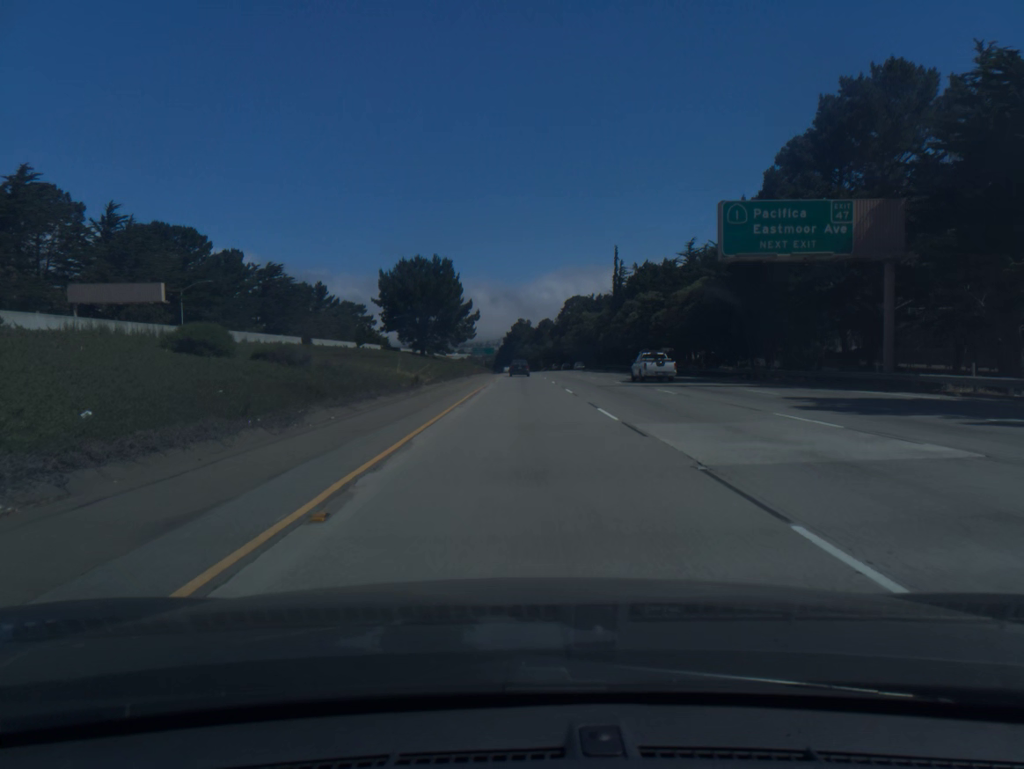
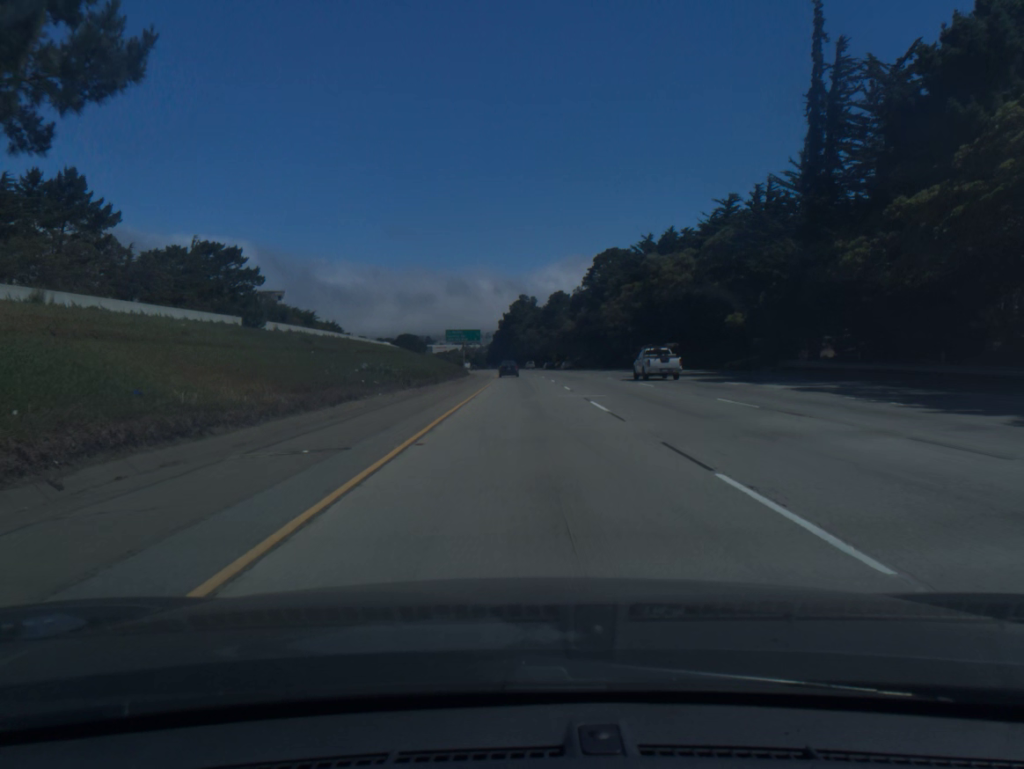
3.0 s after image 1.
(+0.1, +97.0) m; 0°
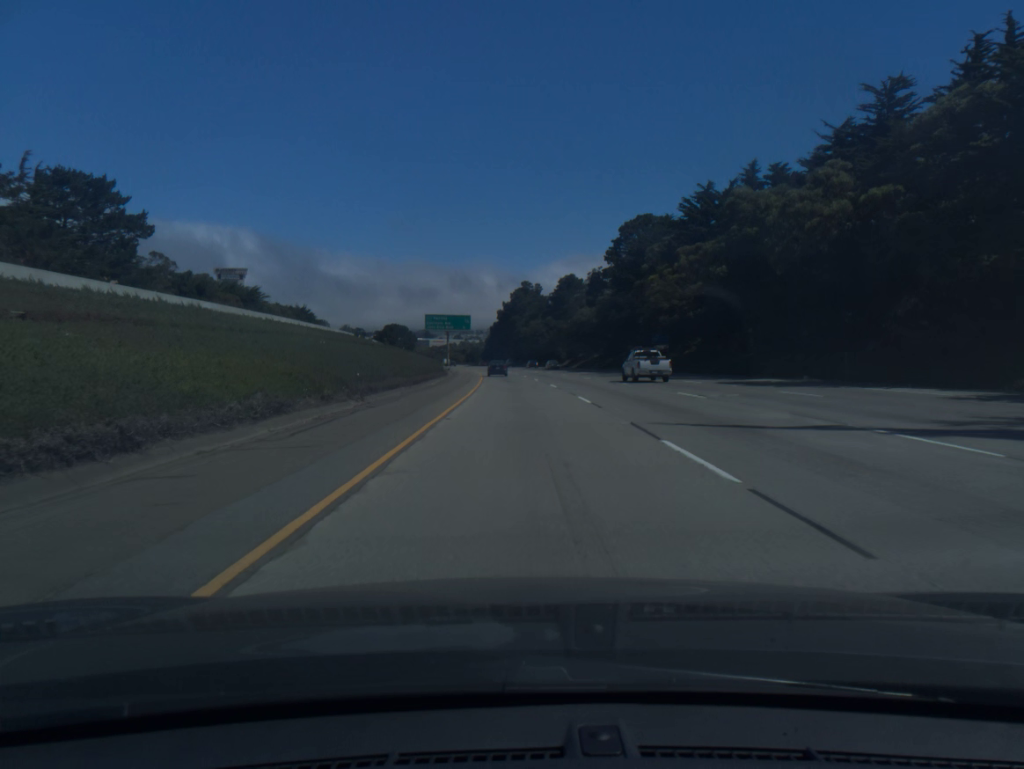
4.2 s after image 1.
(0.0, +38.9) m; 0°
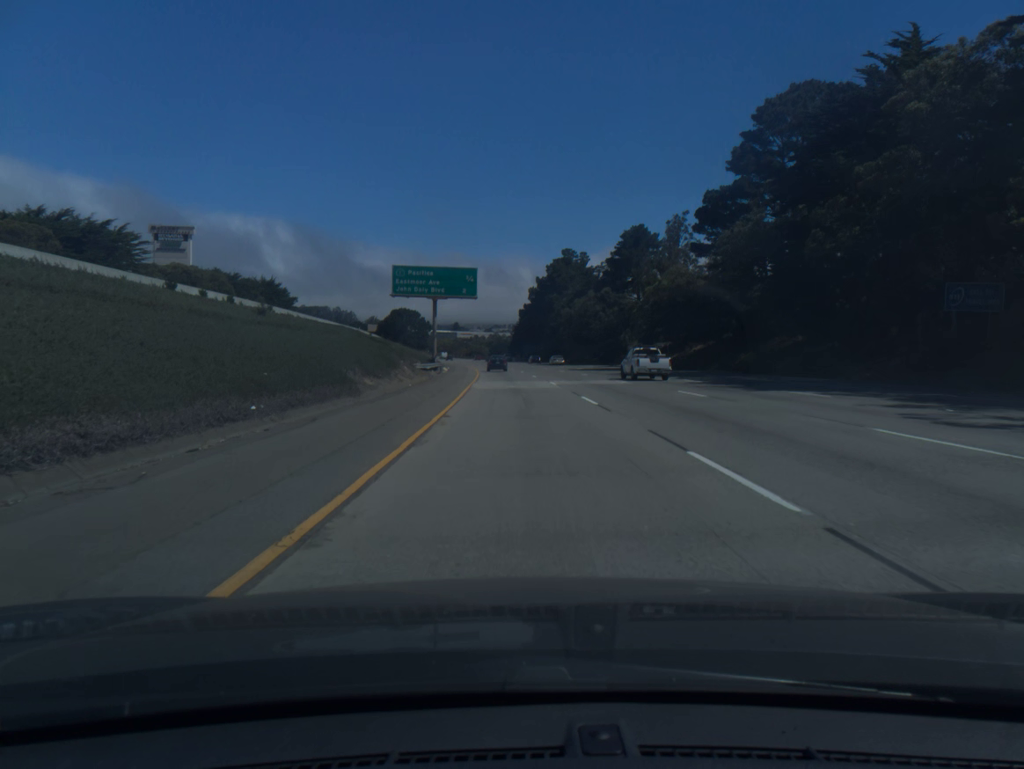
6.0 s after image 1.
(-1.0, +58.6) m; -2°
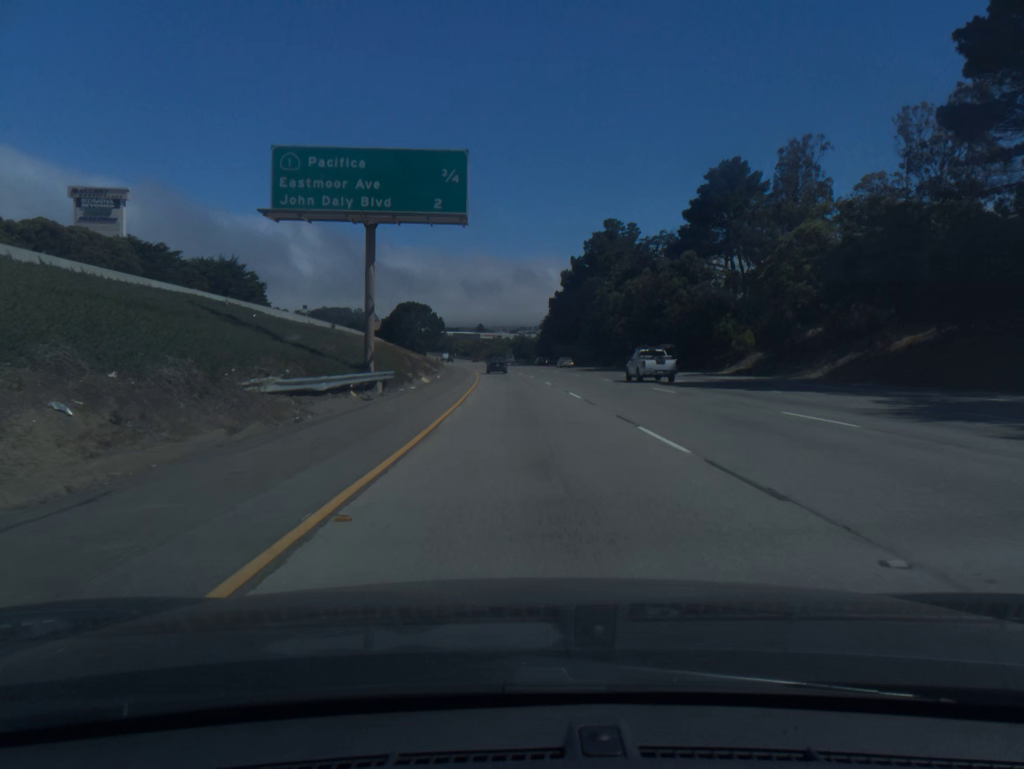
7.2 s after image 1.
(-0.6, +39.2) m; -2°
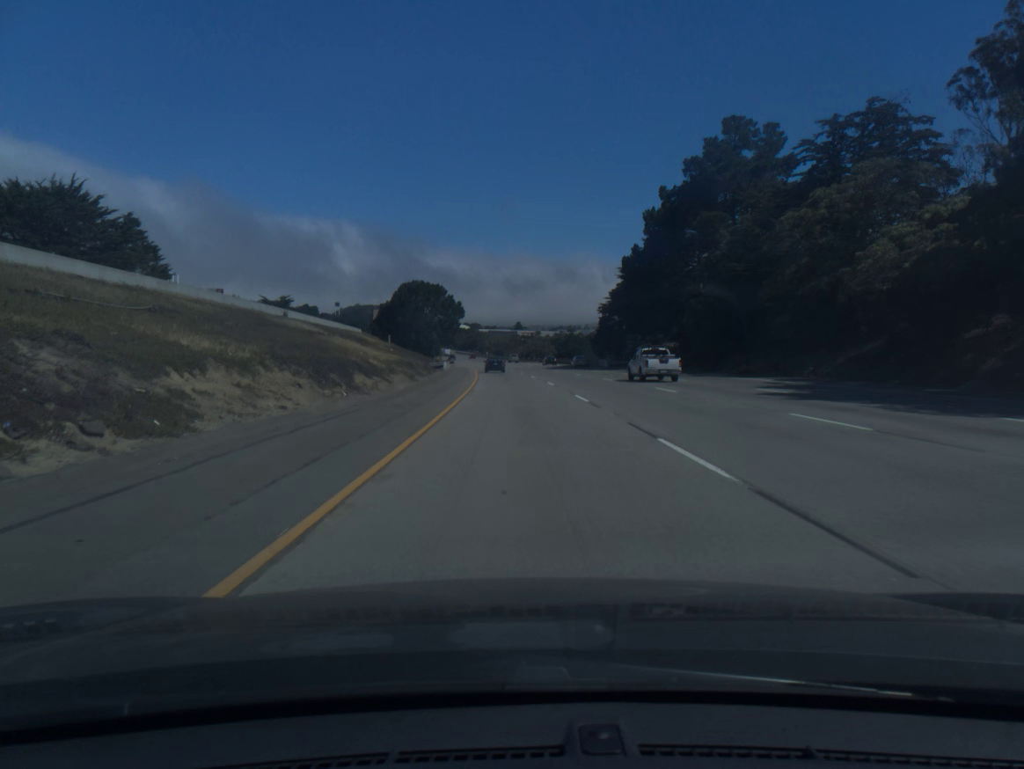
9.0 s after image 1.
(-1.4, +58.9) m; -3°
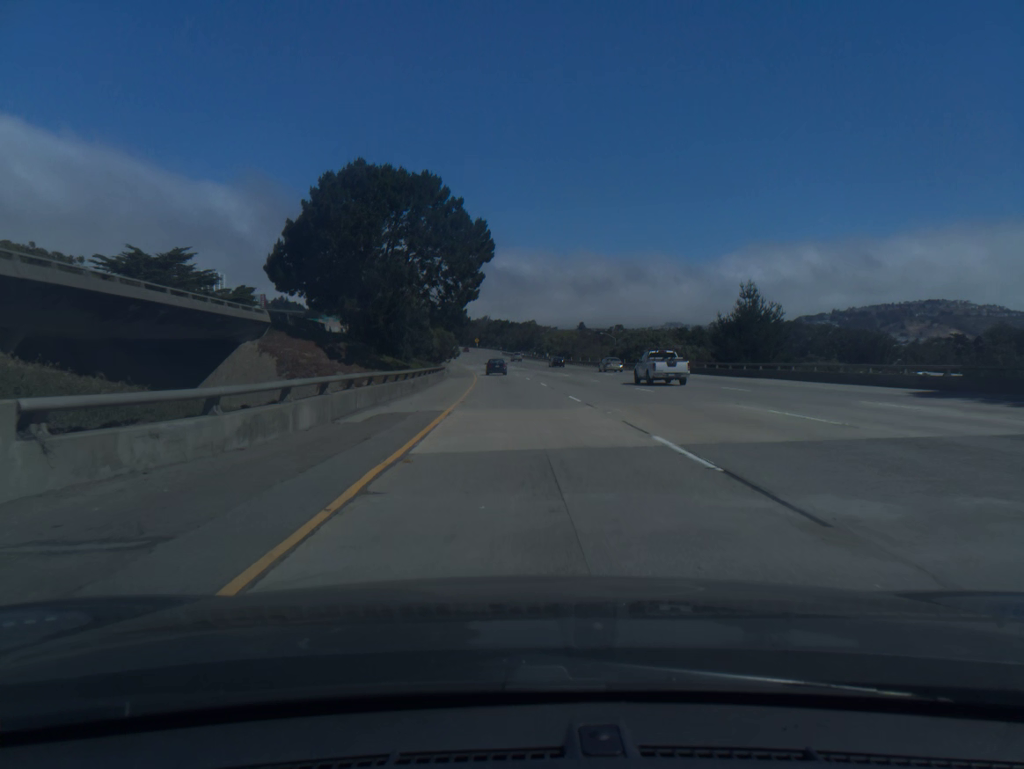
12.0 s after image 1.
(-4.0, +98.2) m; -4°
